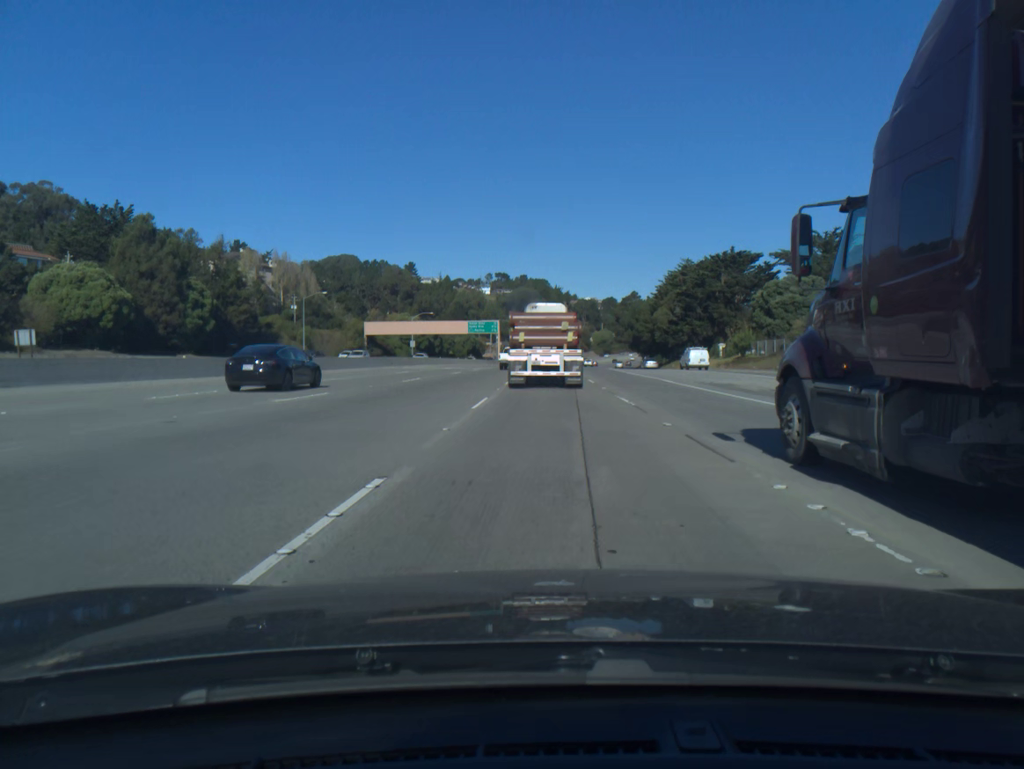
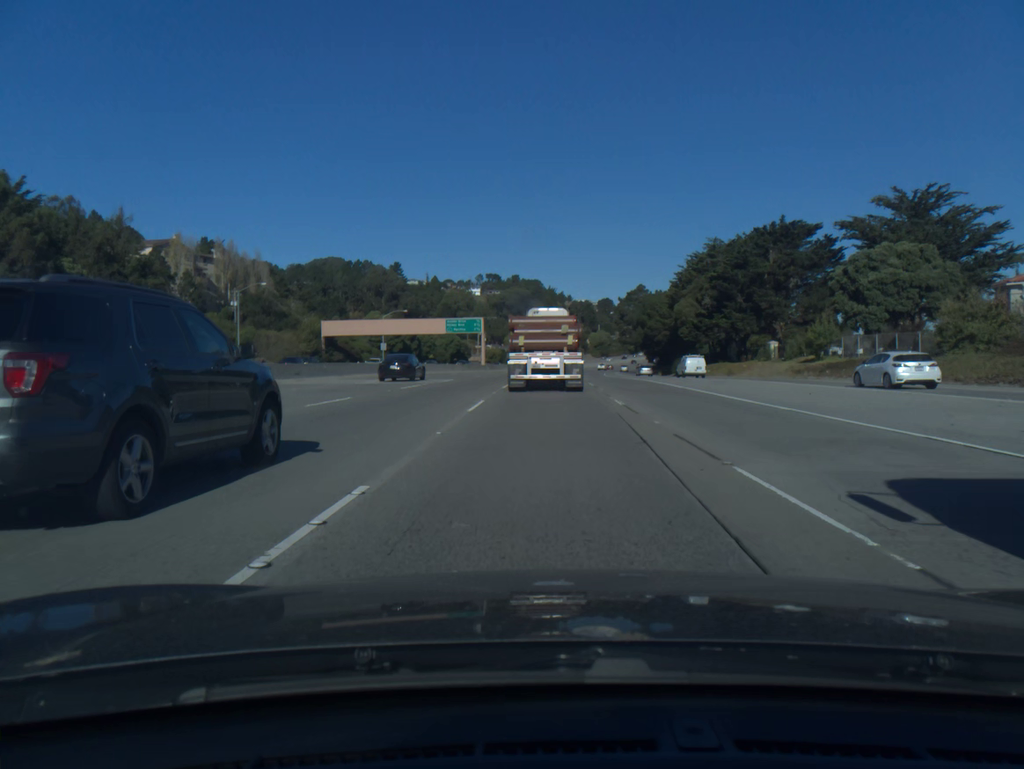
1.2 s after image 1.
(+0.2, +28.7) m; +1°
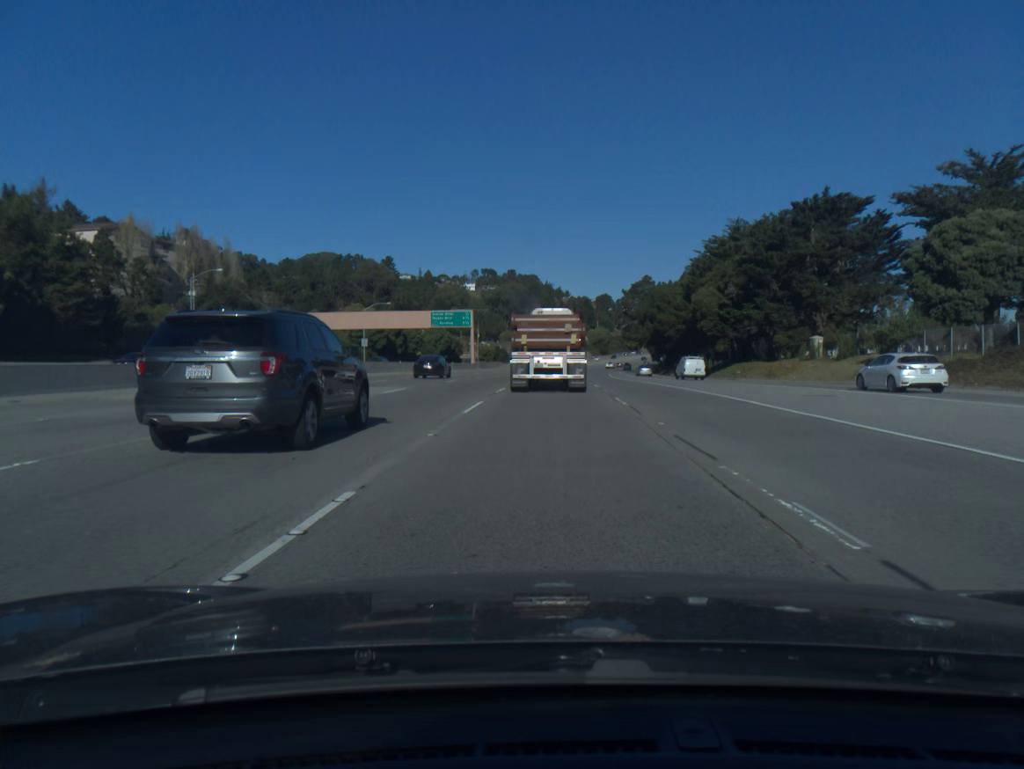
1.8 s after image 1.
(0.0, +14.6) m; 0°
